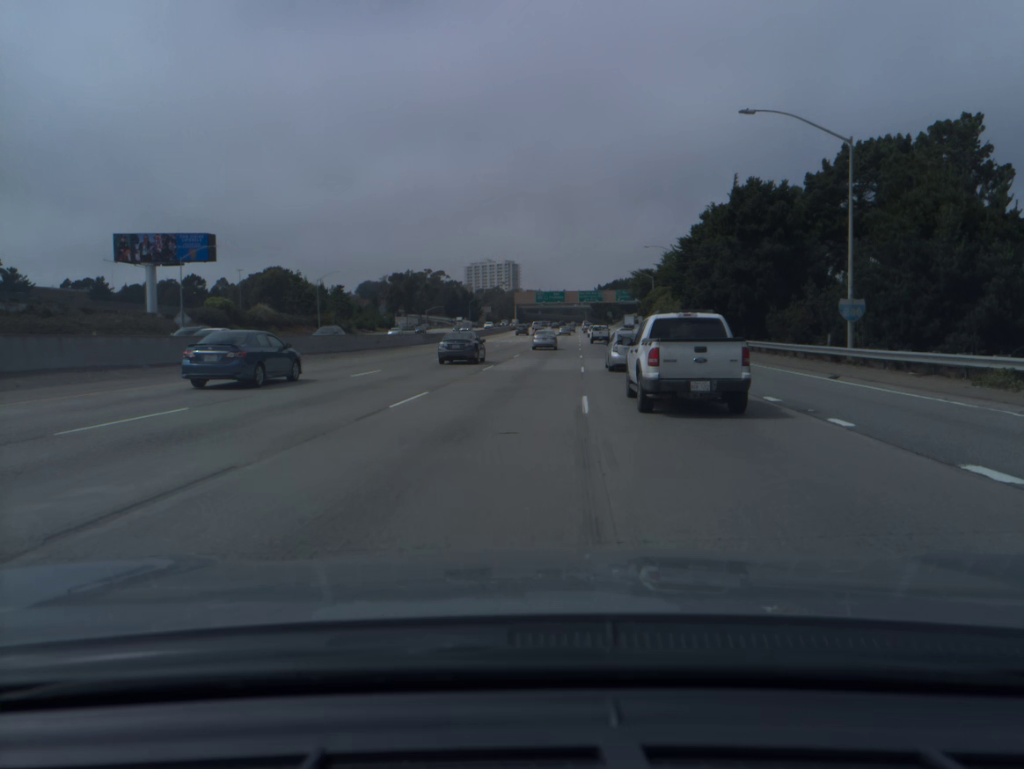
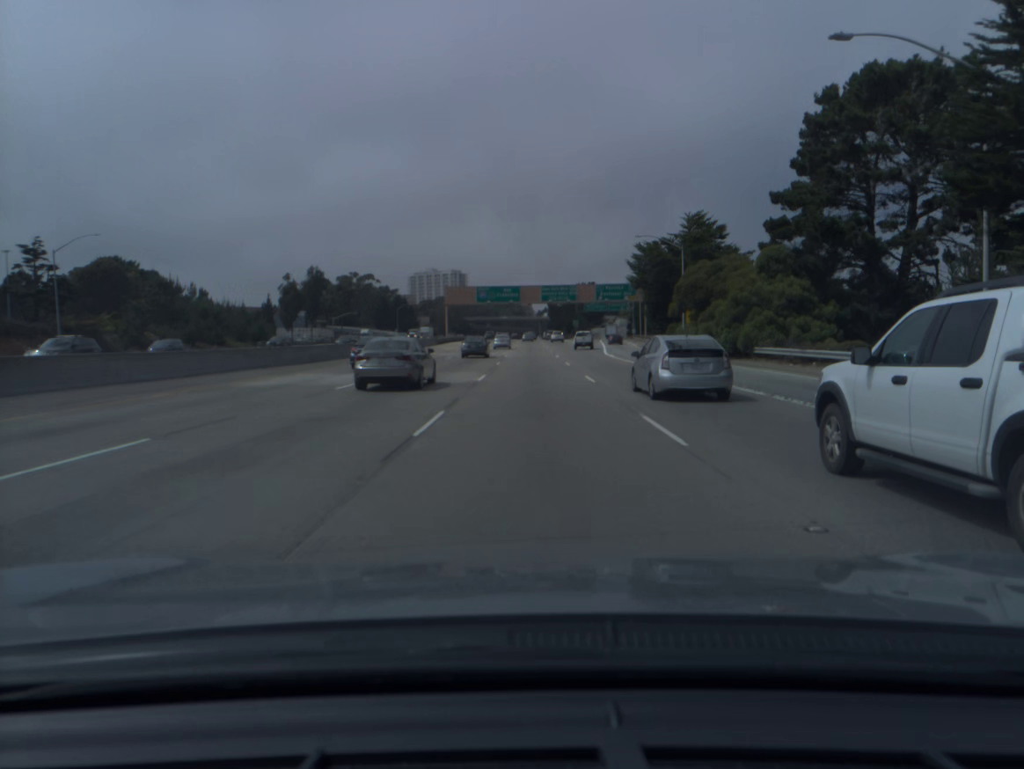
(+2.3, +61.6) m; +4°
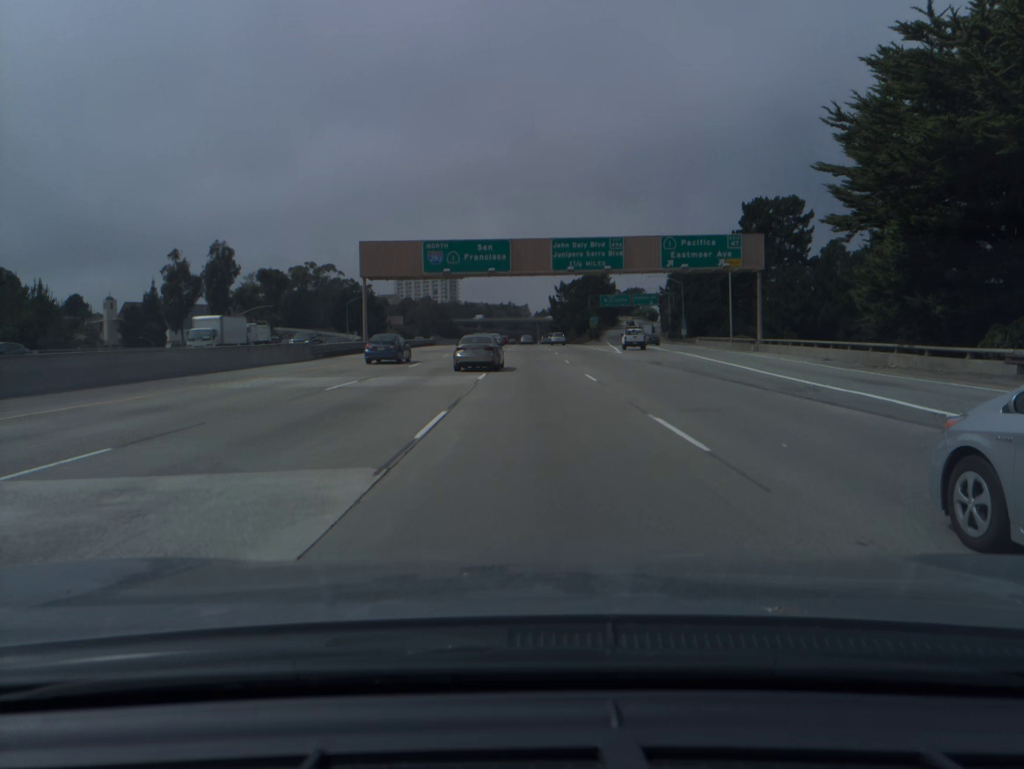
(+0.3, +59.0) m; 0°
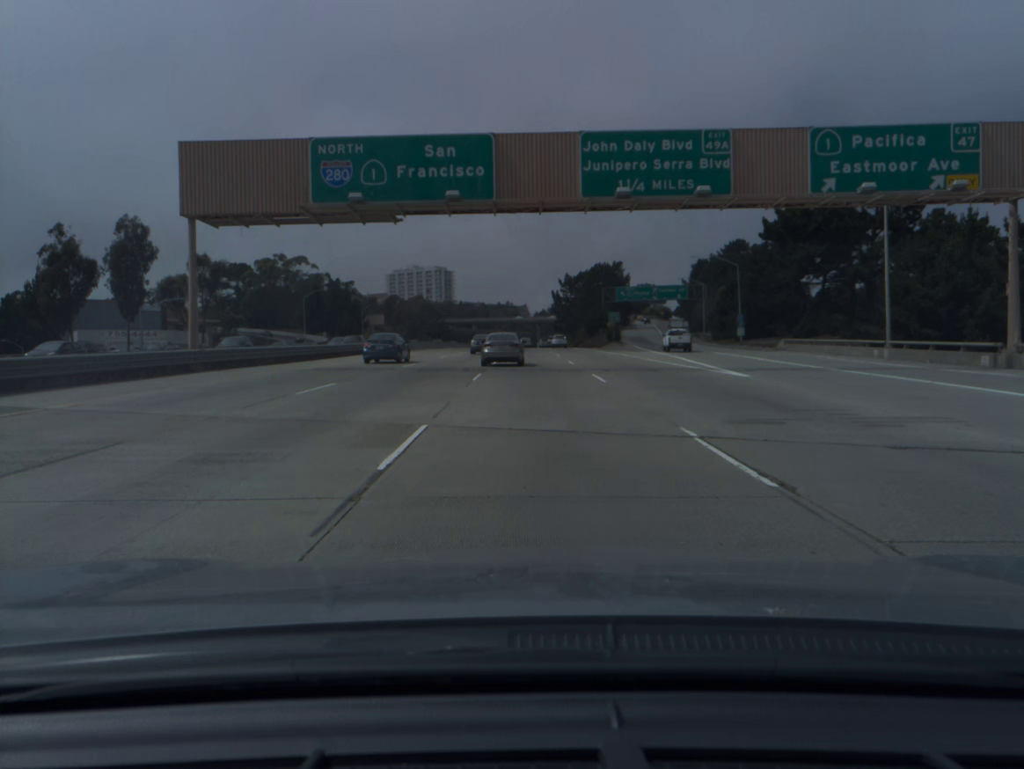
(+0.1, +31.6) m; 0°
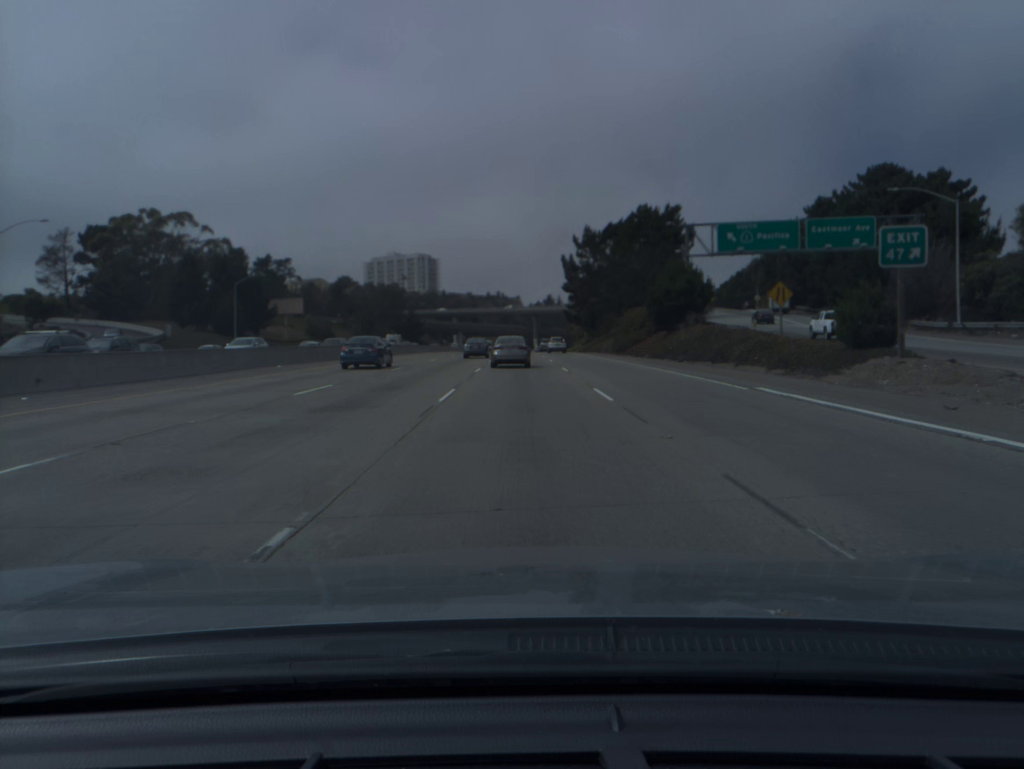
(+0.3, +81.2) m; 0°
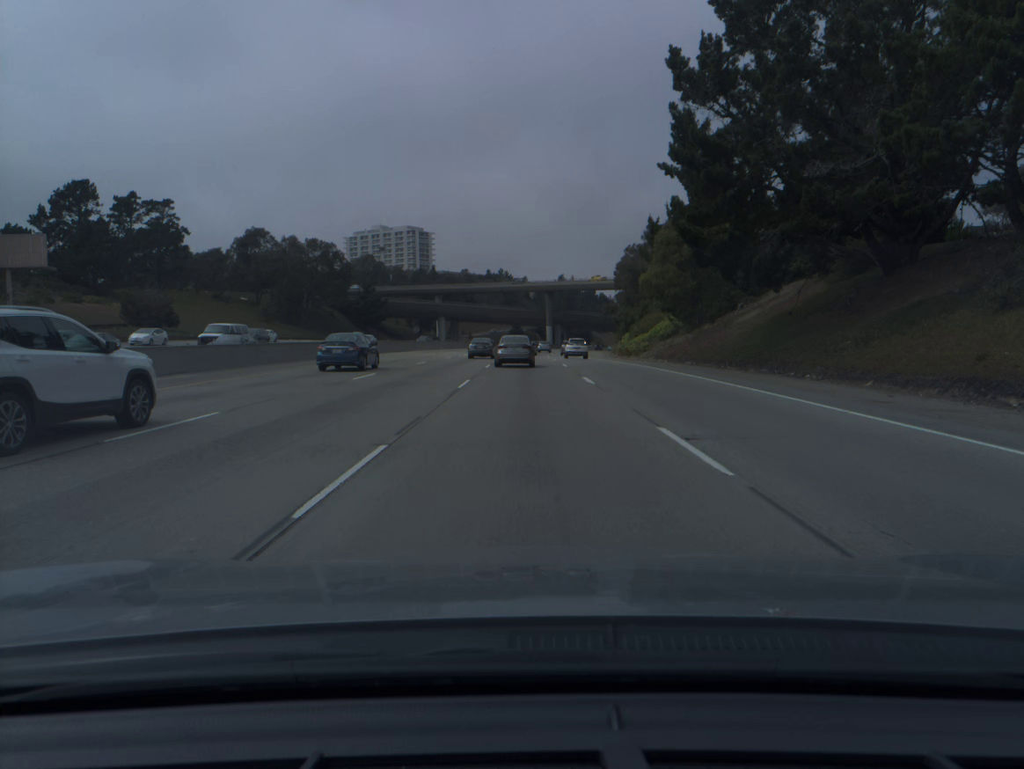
(-0.6, +82.1) m; 0°
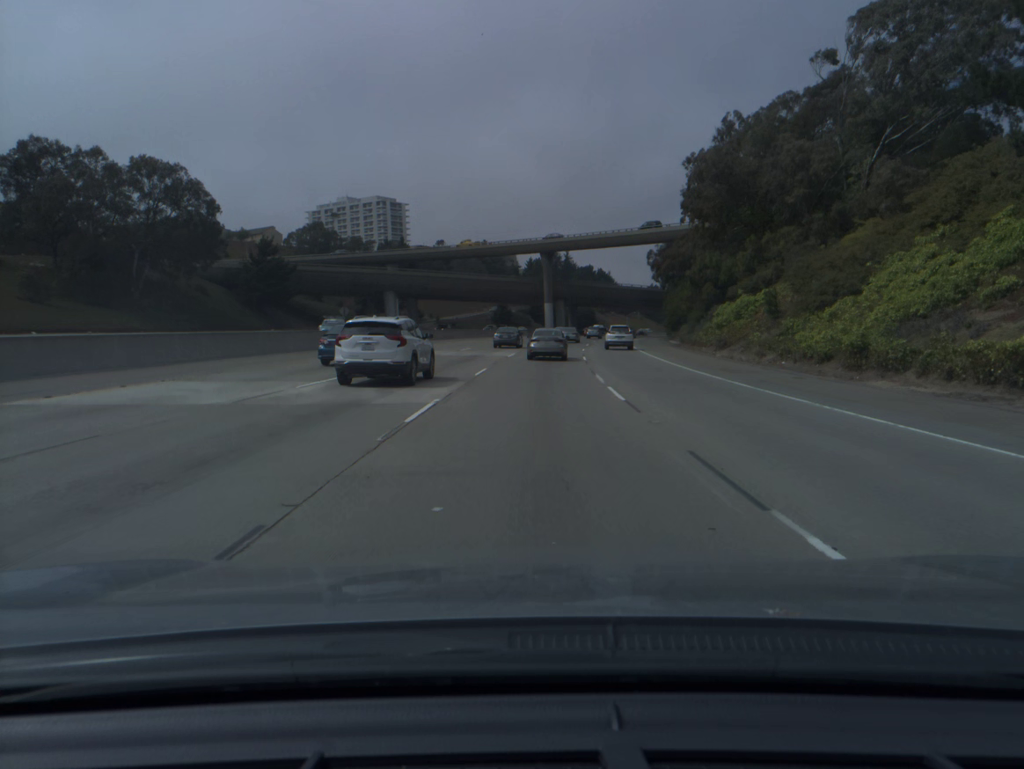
(+0.2, +64.5) m; +1°
